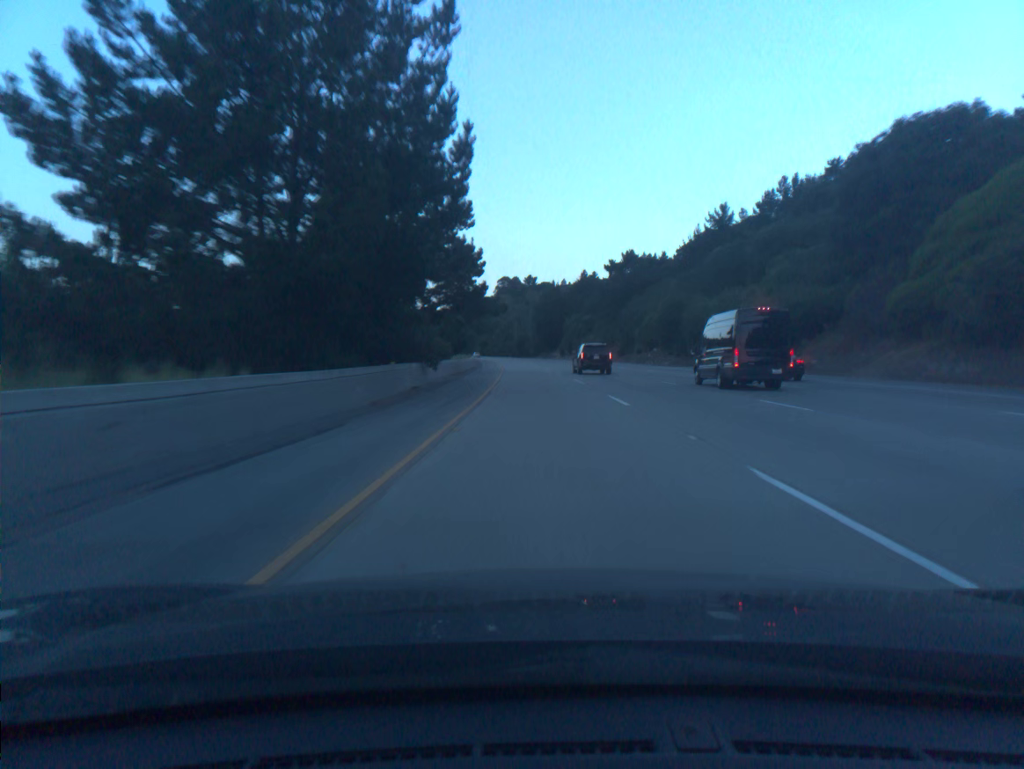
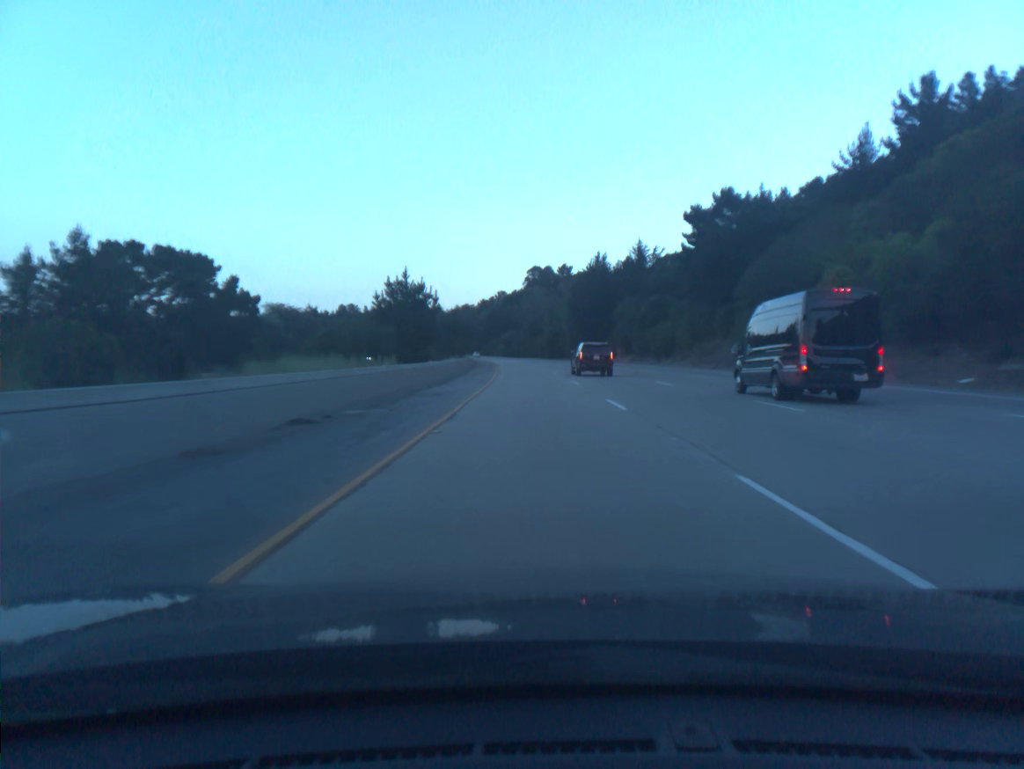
(-1.0, +58.8) m; -2°
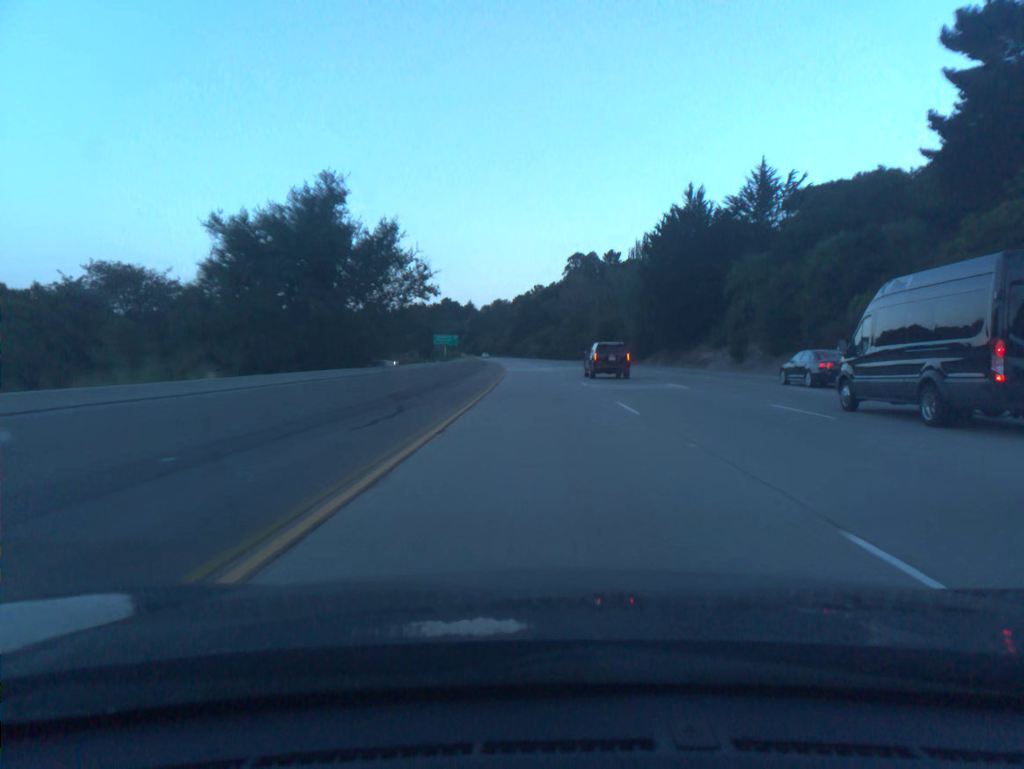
(-1.5, +58.8) m; -3°
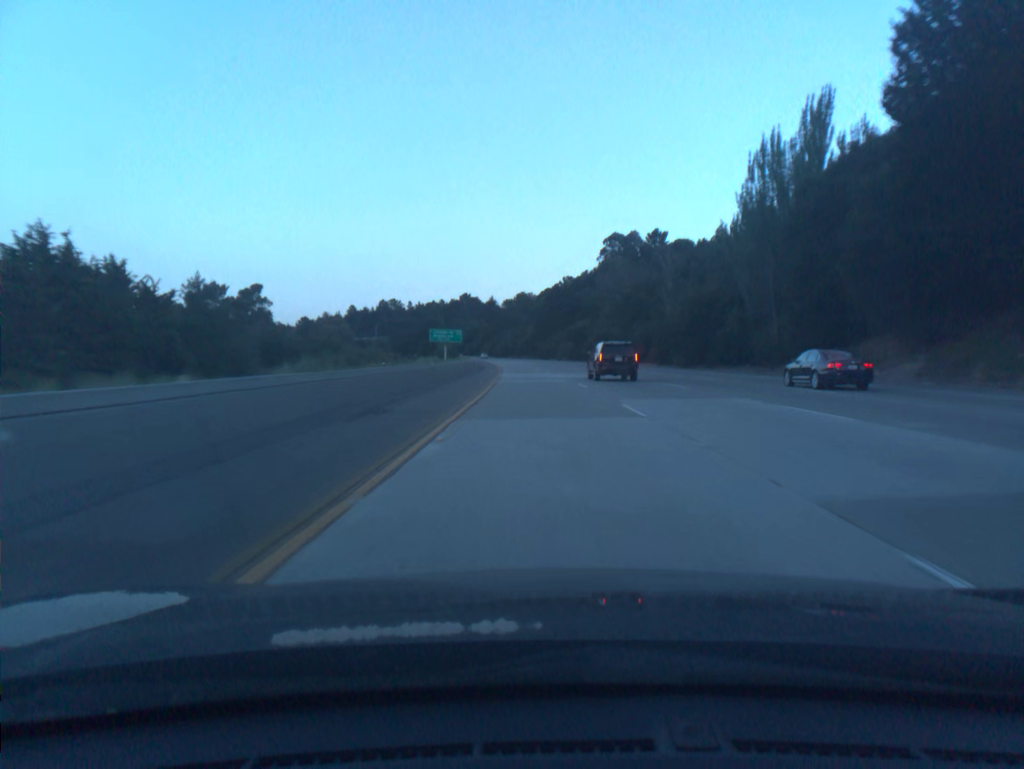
(-1.1, +58.9) m; -2°
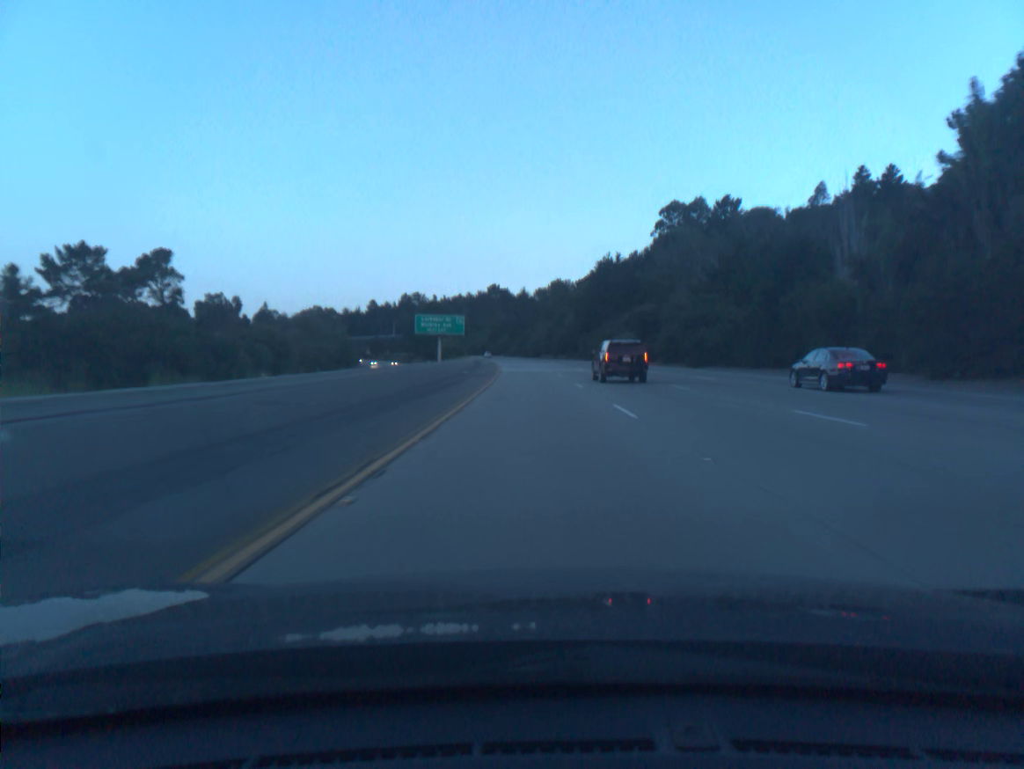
(-1.2, +58.9) m; -3°
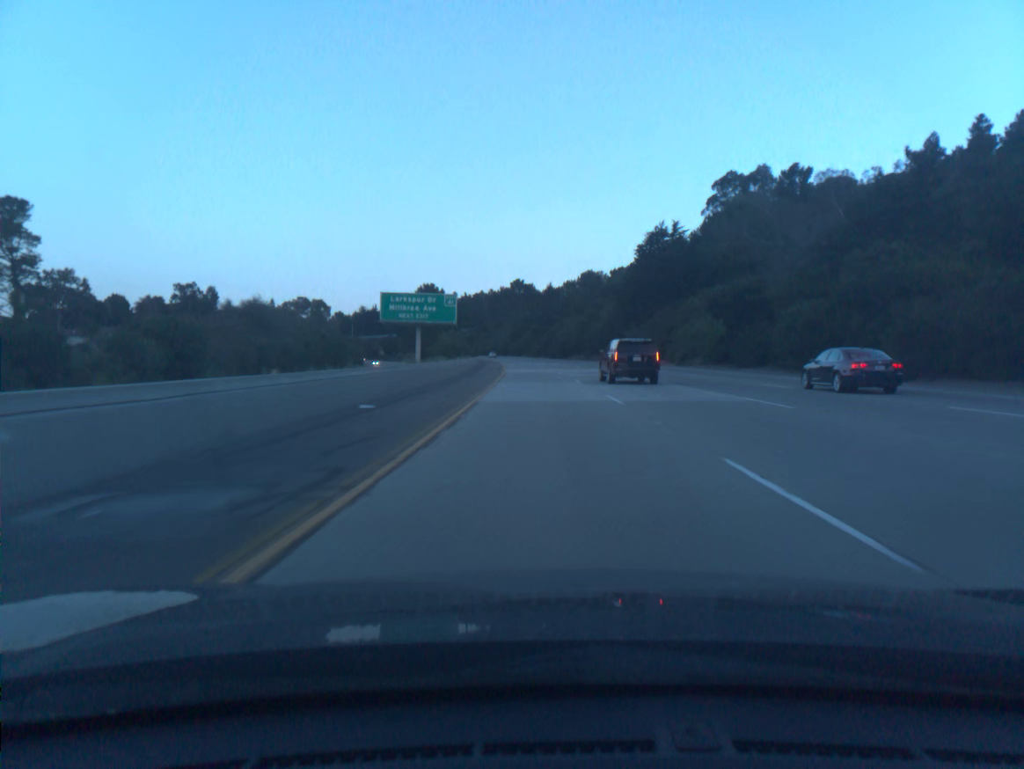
(-0.7, +39.3) m; -2°
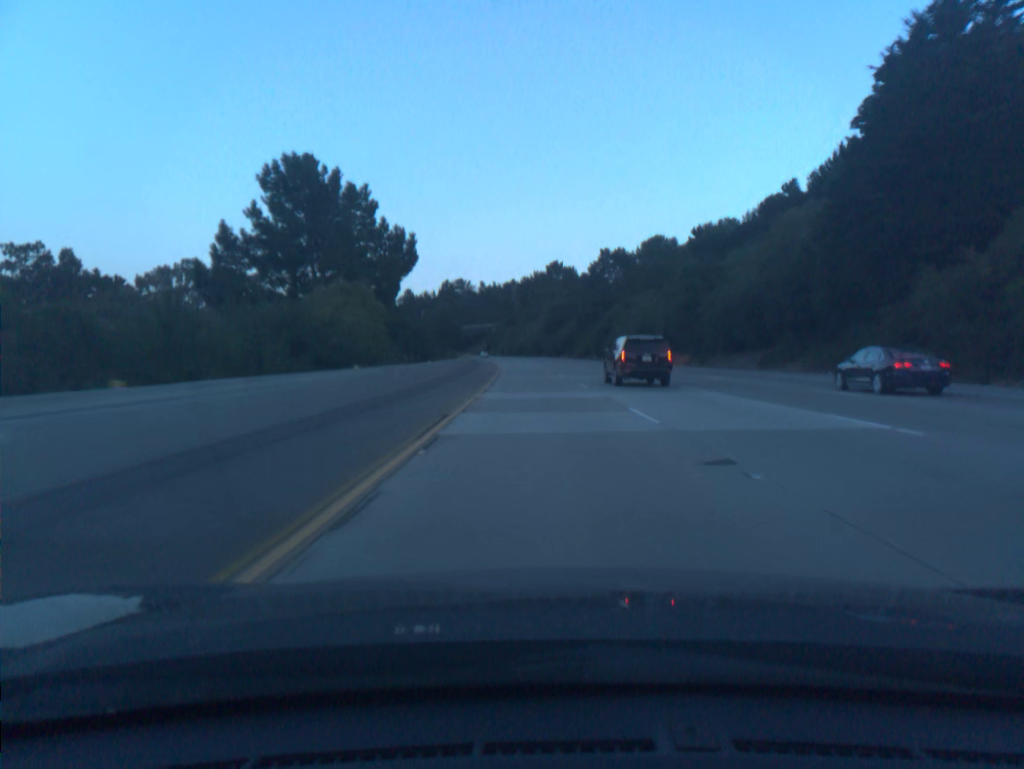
(-2.0, +78.5) m; -3°
